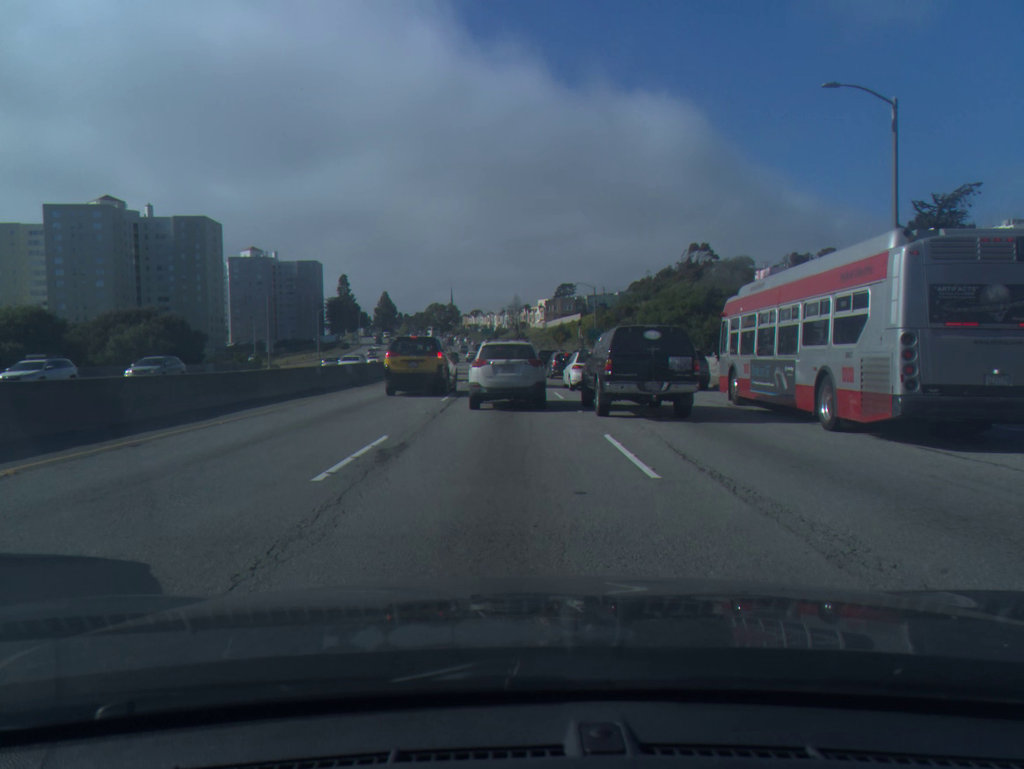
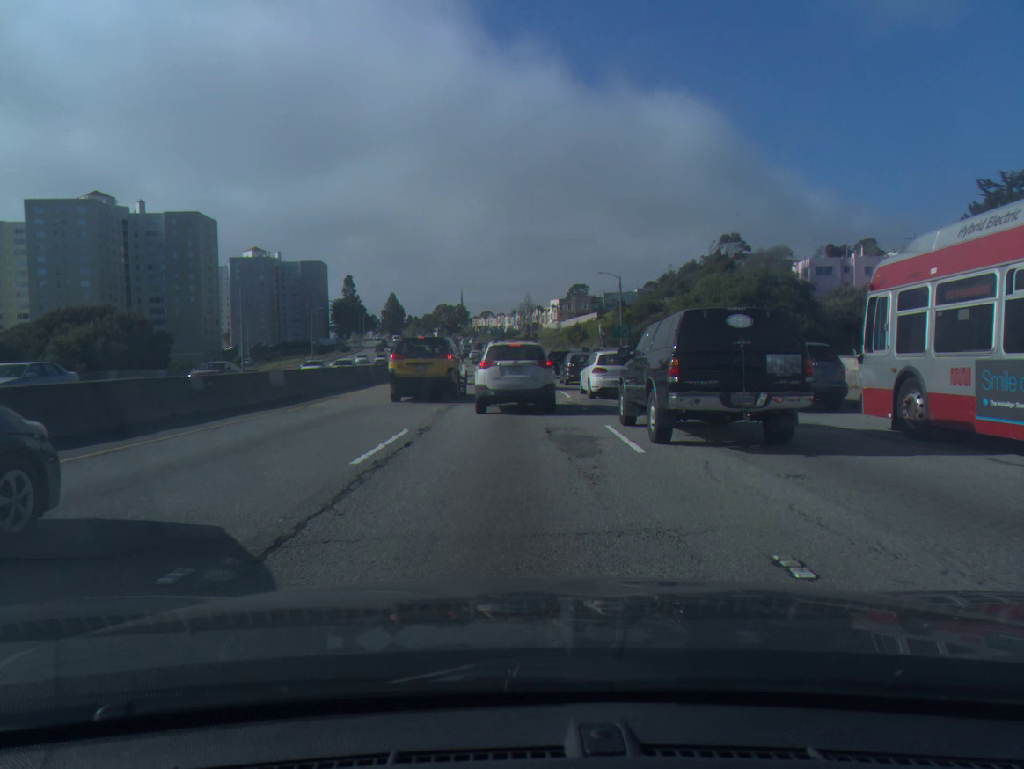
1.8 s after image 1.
(-0.1, +13.1) m; -1°
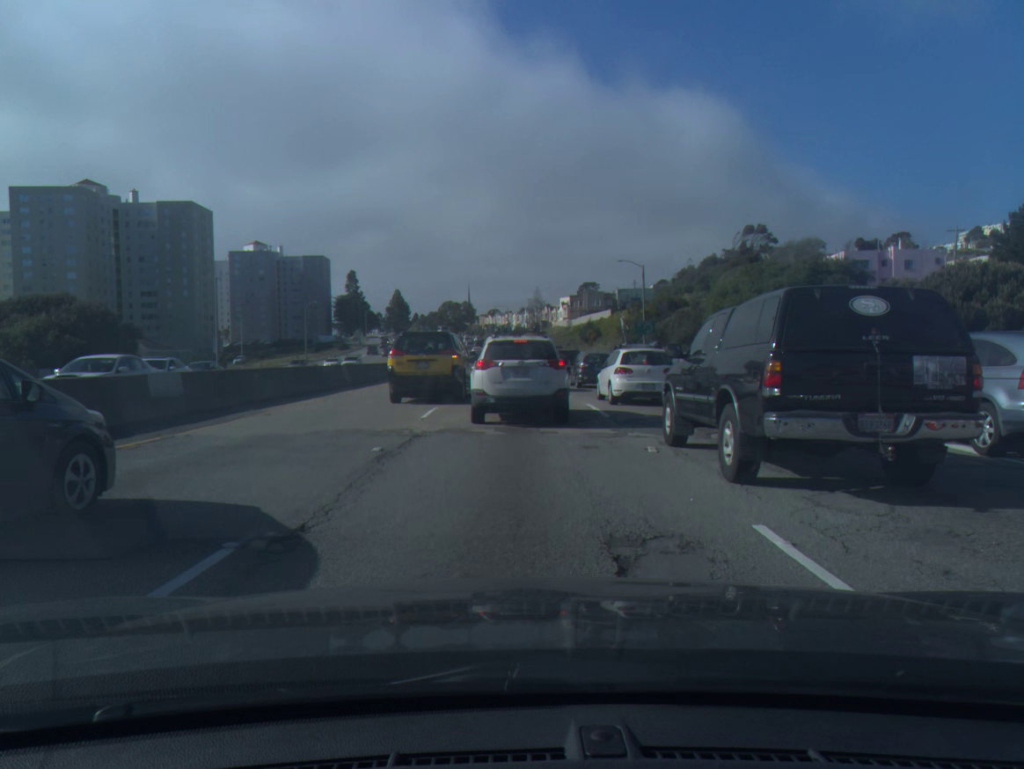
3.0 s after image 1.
(-0.1, +8.7) m; -1°
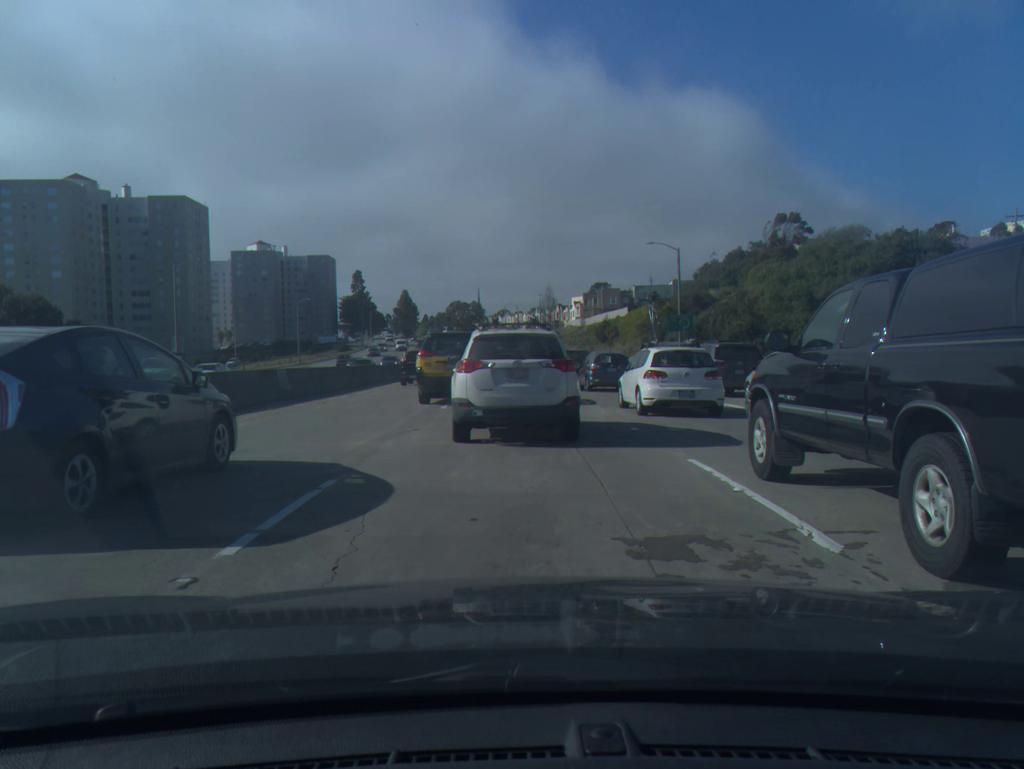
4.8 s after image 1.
(0.0, +11.4) m; -1°
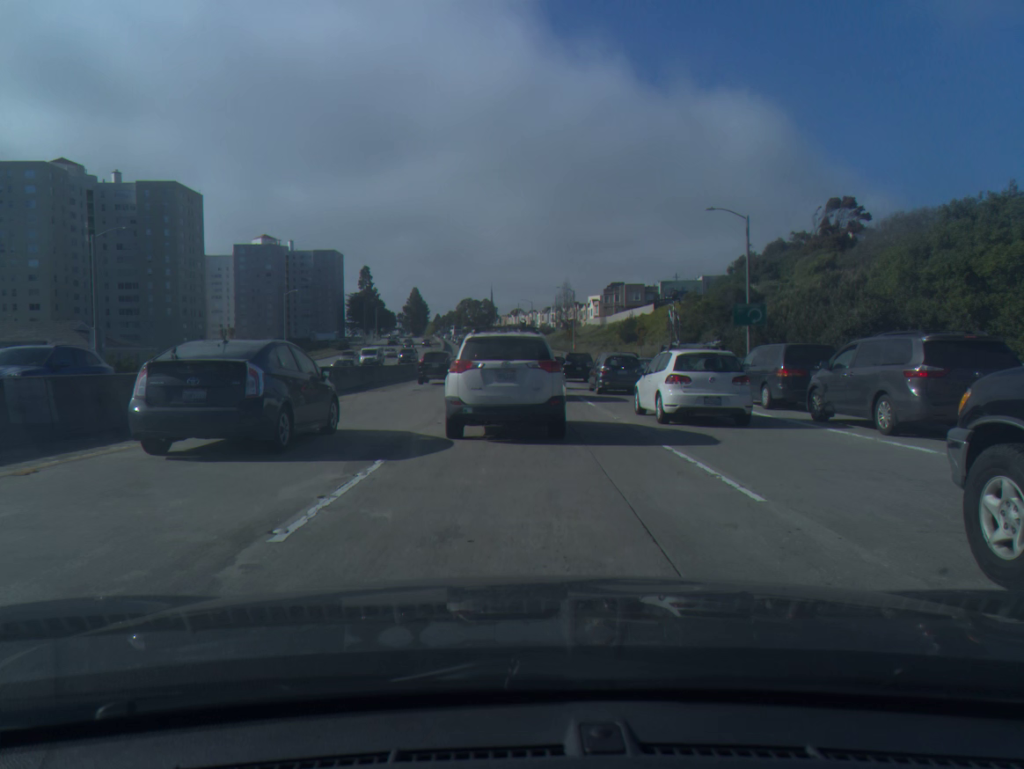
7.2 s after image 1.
(-0.1, +14.0) m; -1°
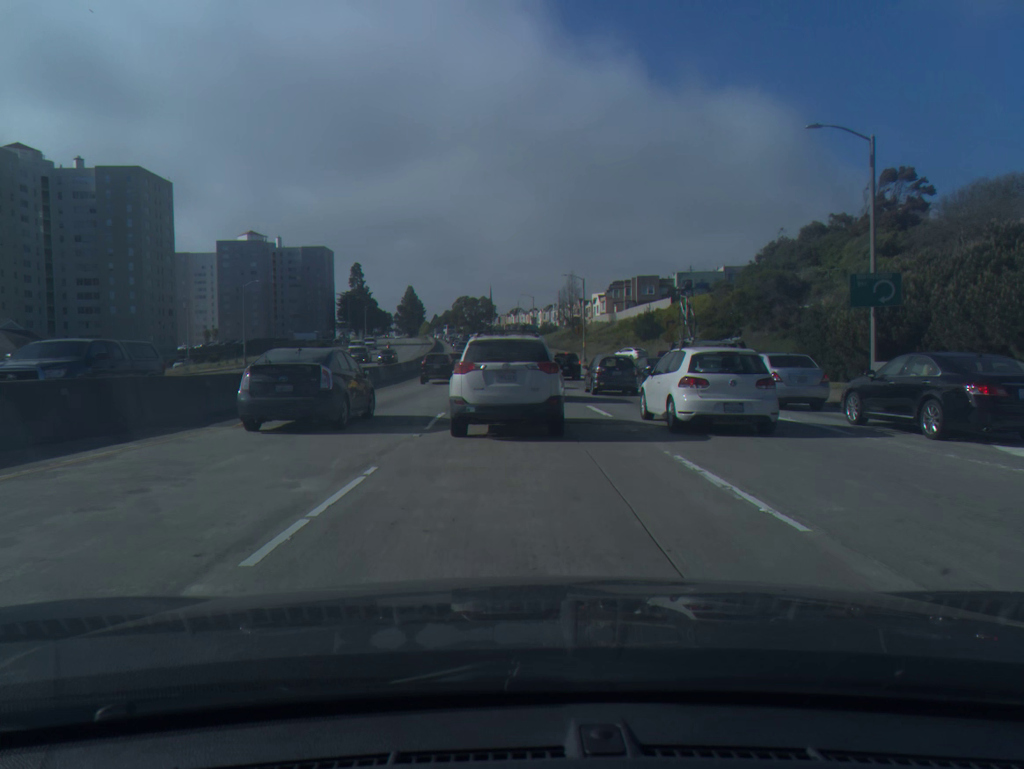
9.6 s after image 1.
(+0.1, +15.5) m; 0°
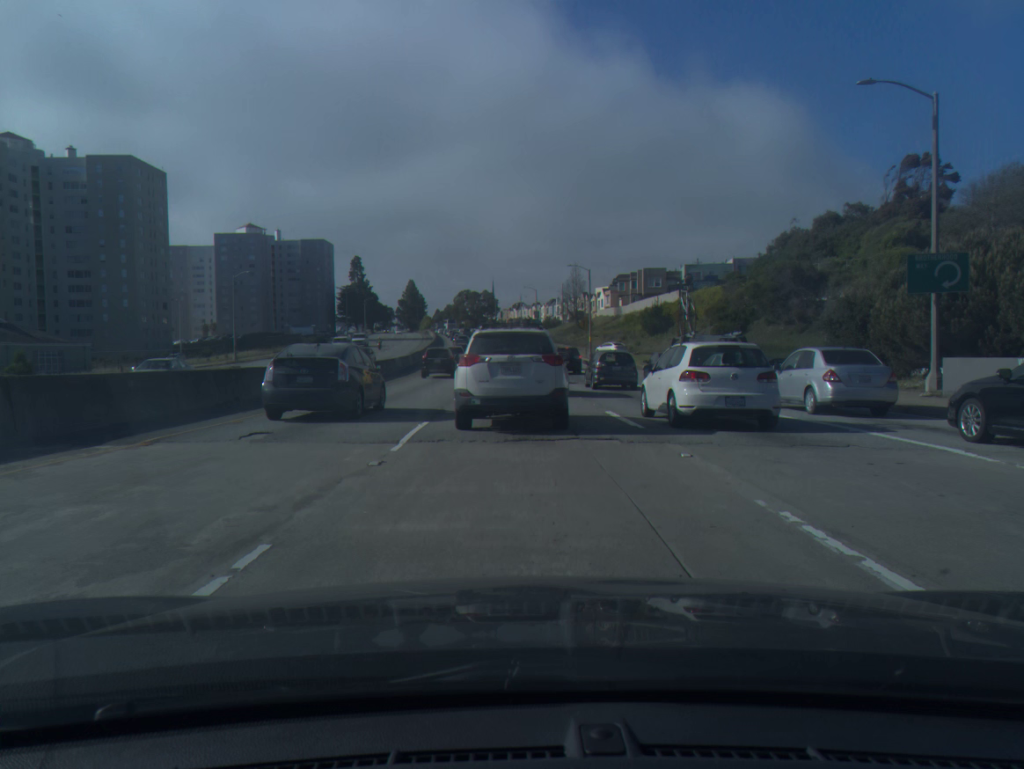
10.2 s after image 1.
(0.0, +3.9) m; 0°
